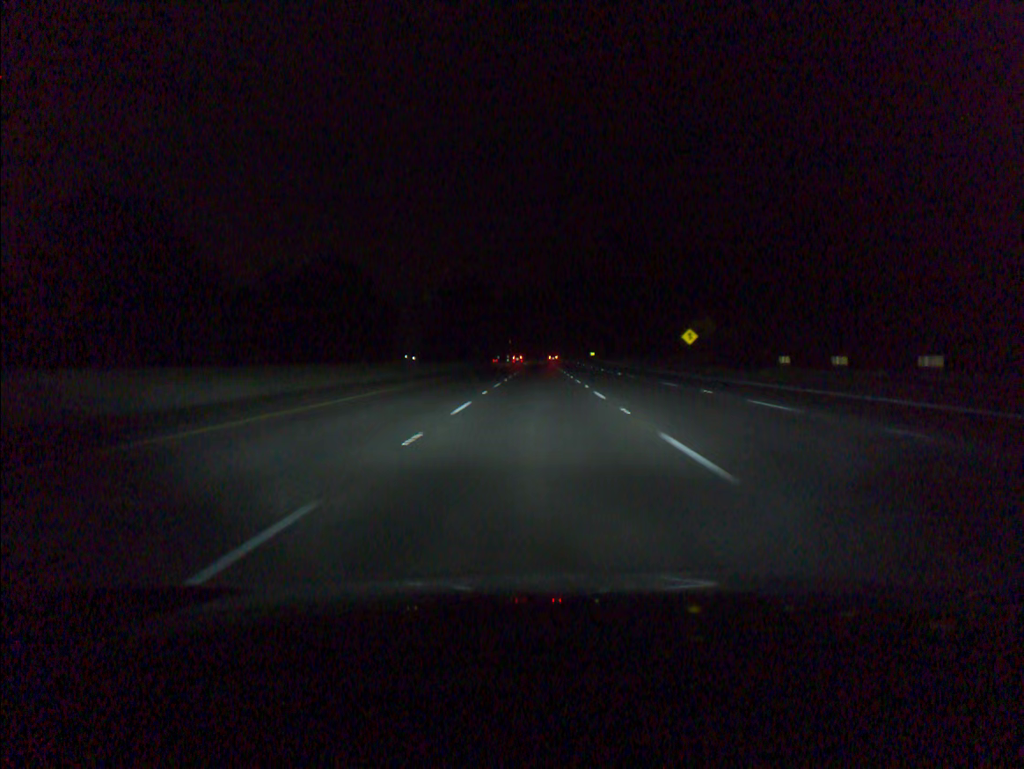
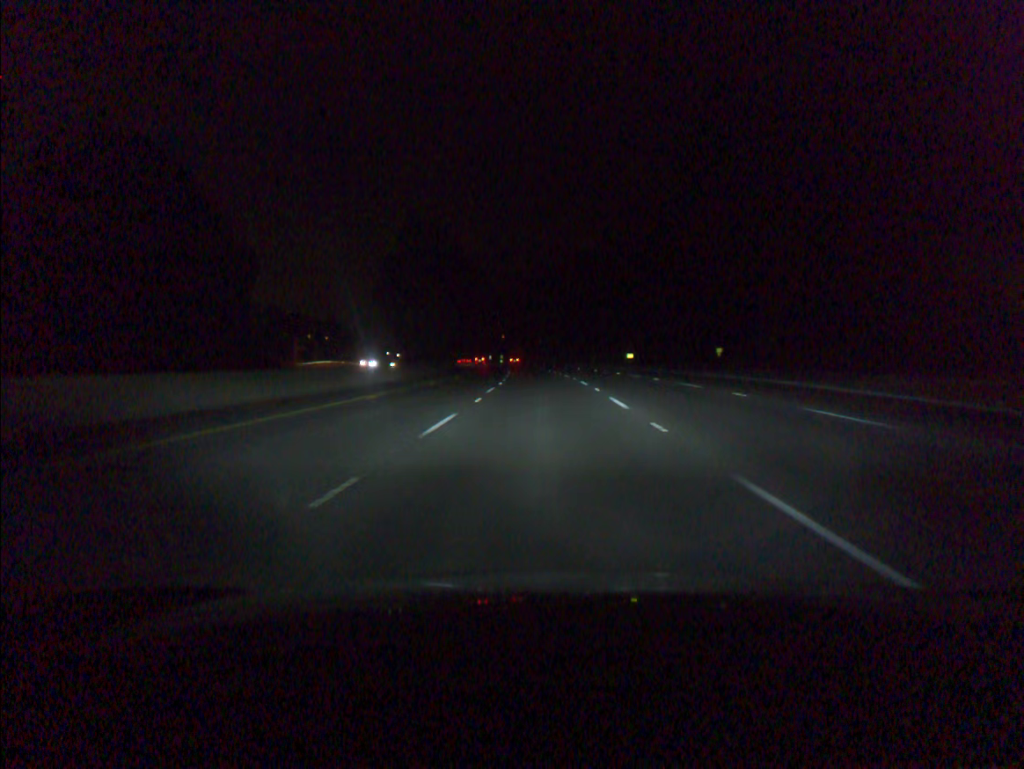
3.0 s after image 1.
(-0.3, +91.8) m; 0°
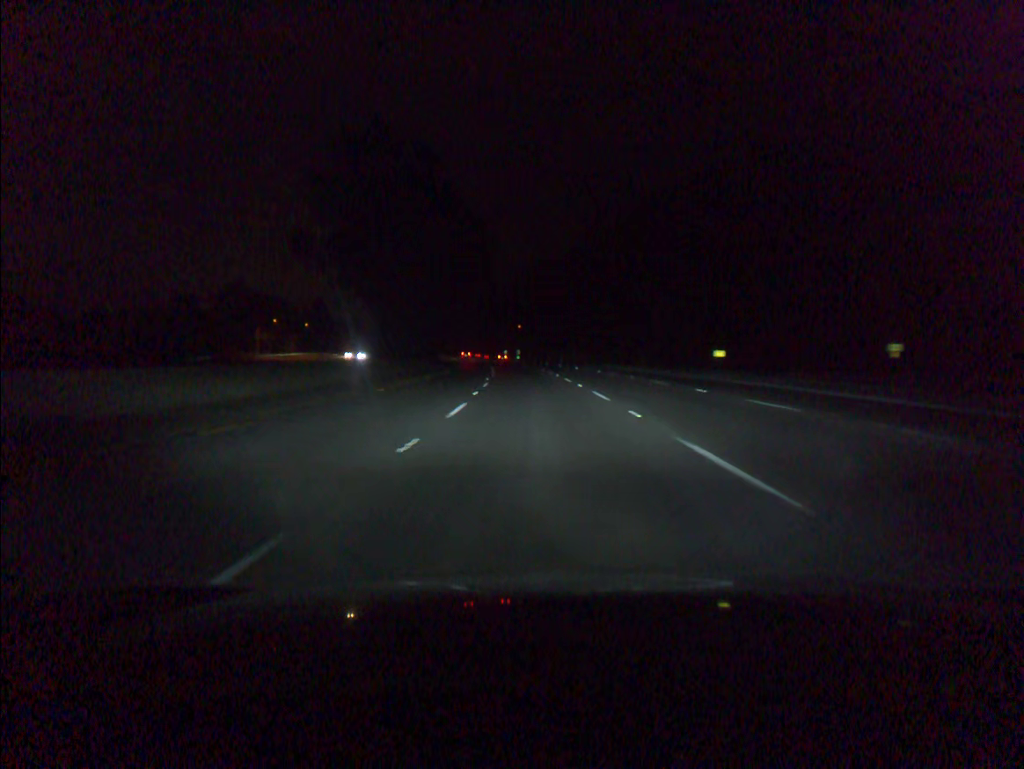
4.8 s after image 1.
(-0.6, +55.0) m; -2°
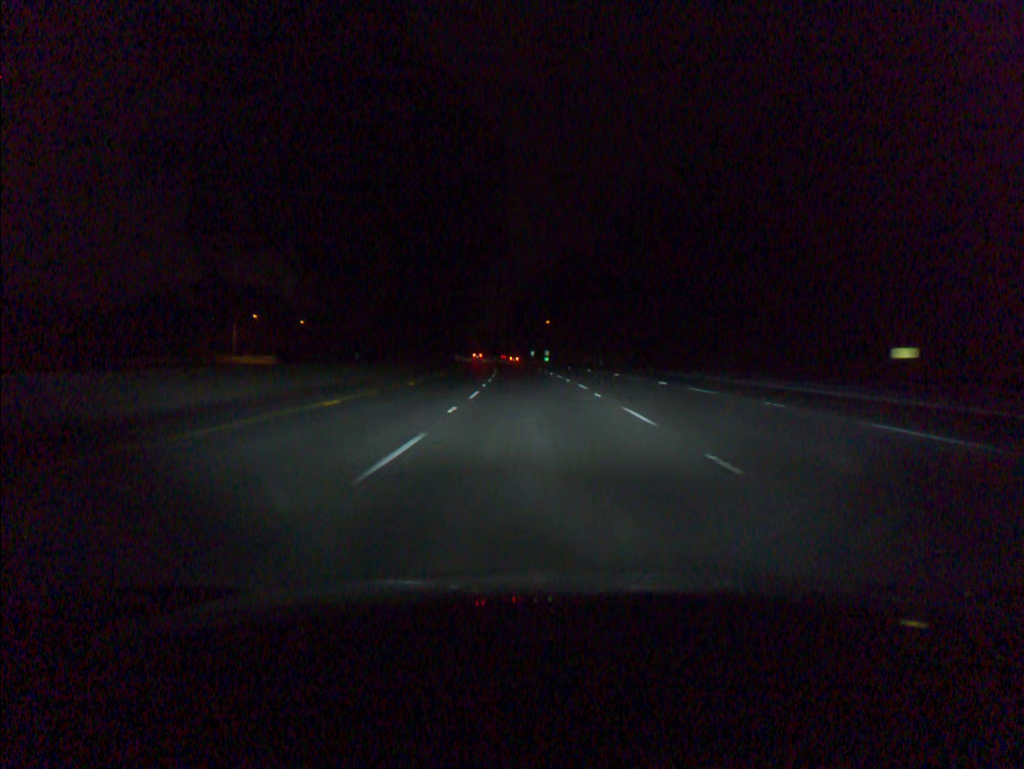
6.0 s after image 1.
(-0.6, +36.6) m; -2°
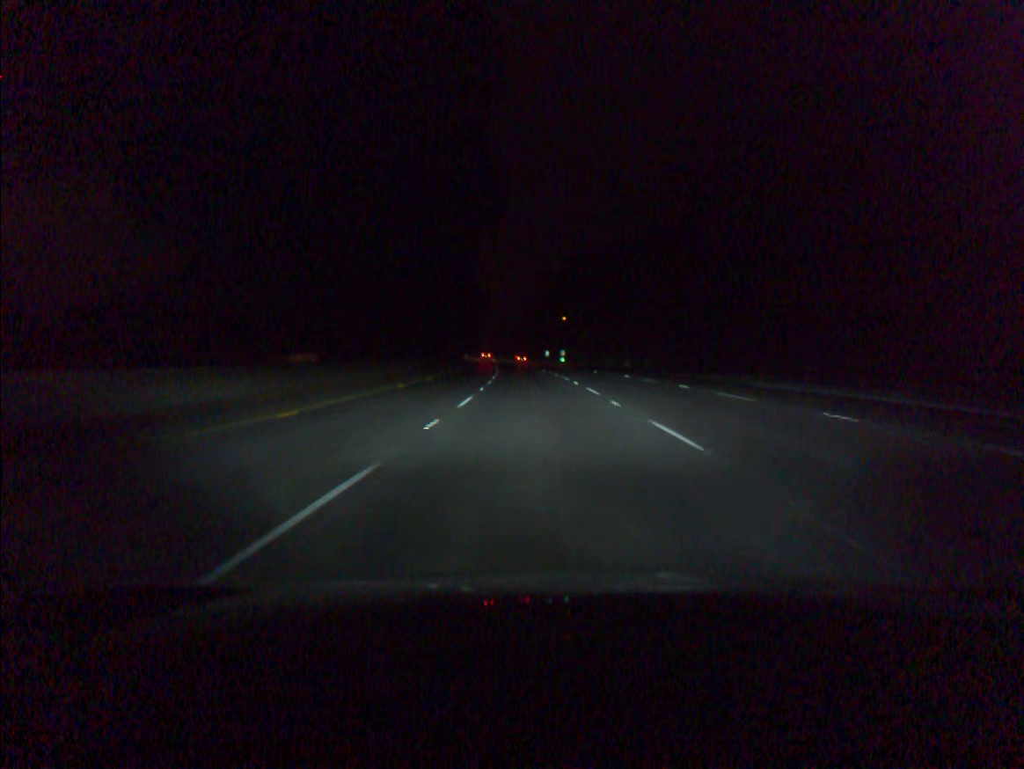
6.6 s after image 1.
(-0.2, +18.3) m; -1°
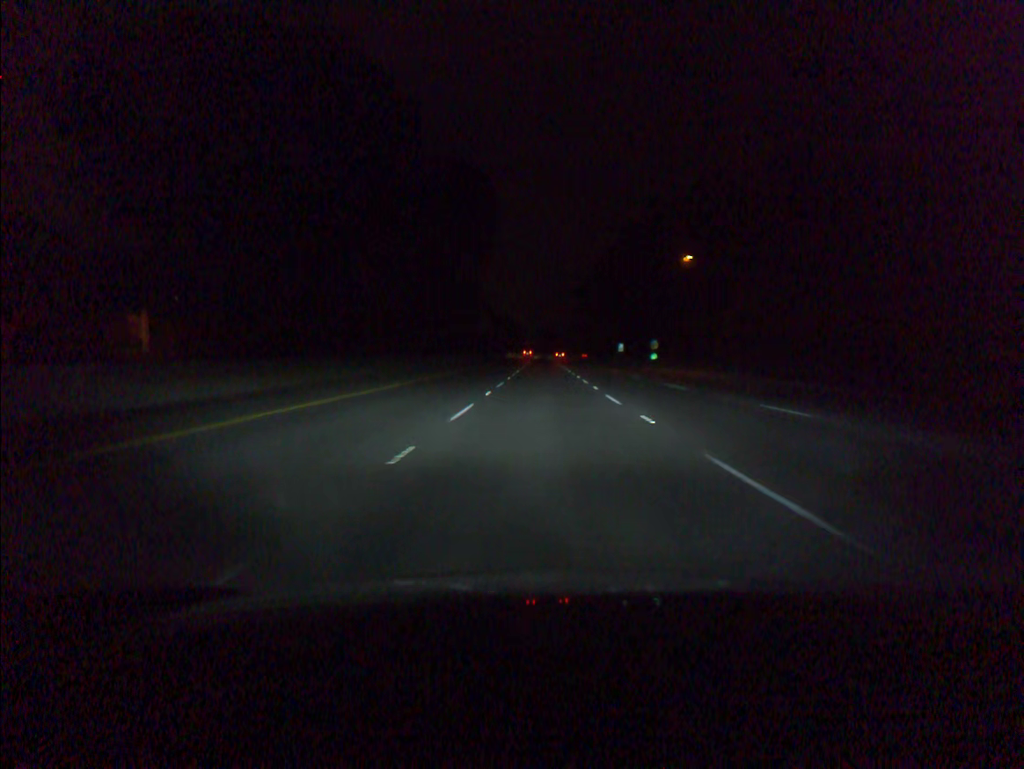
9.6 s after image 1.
(-3.4, +91.5) m; -4°
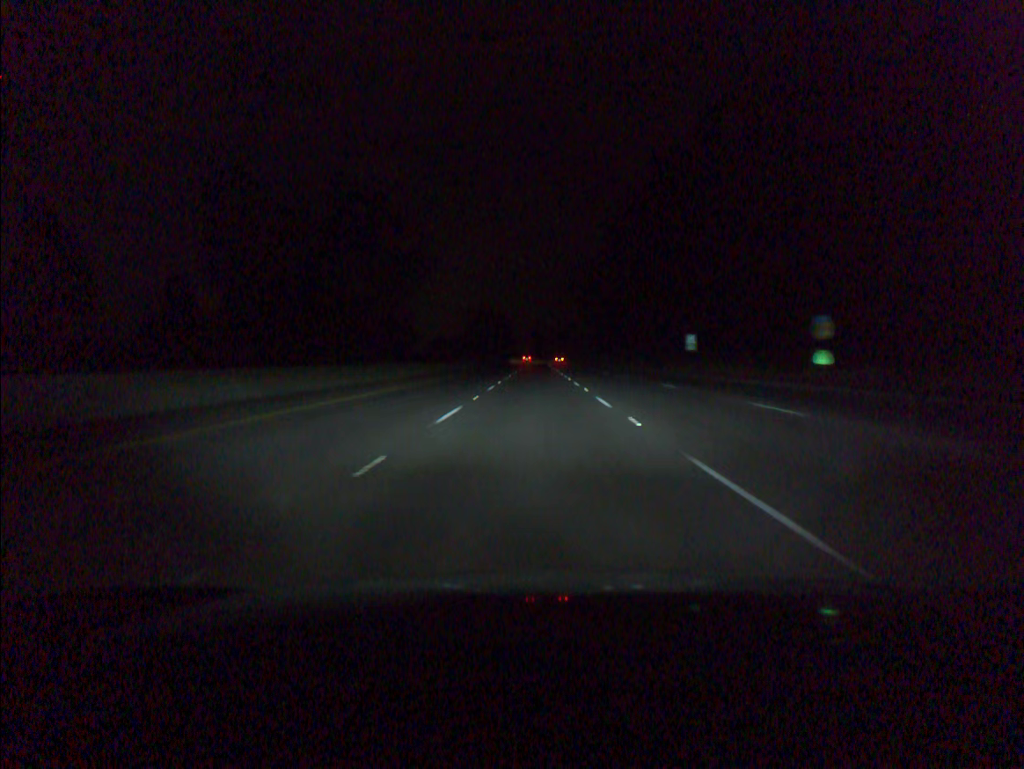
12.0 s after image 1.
(+0.2, +73.5) m; 0°
